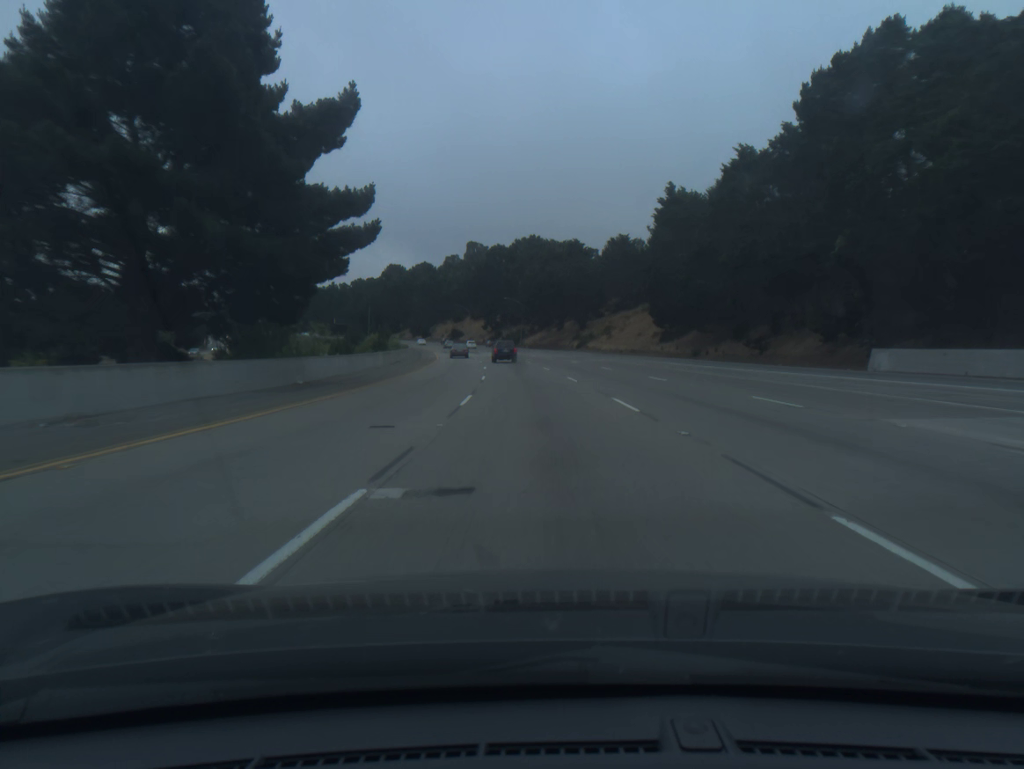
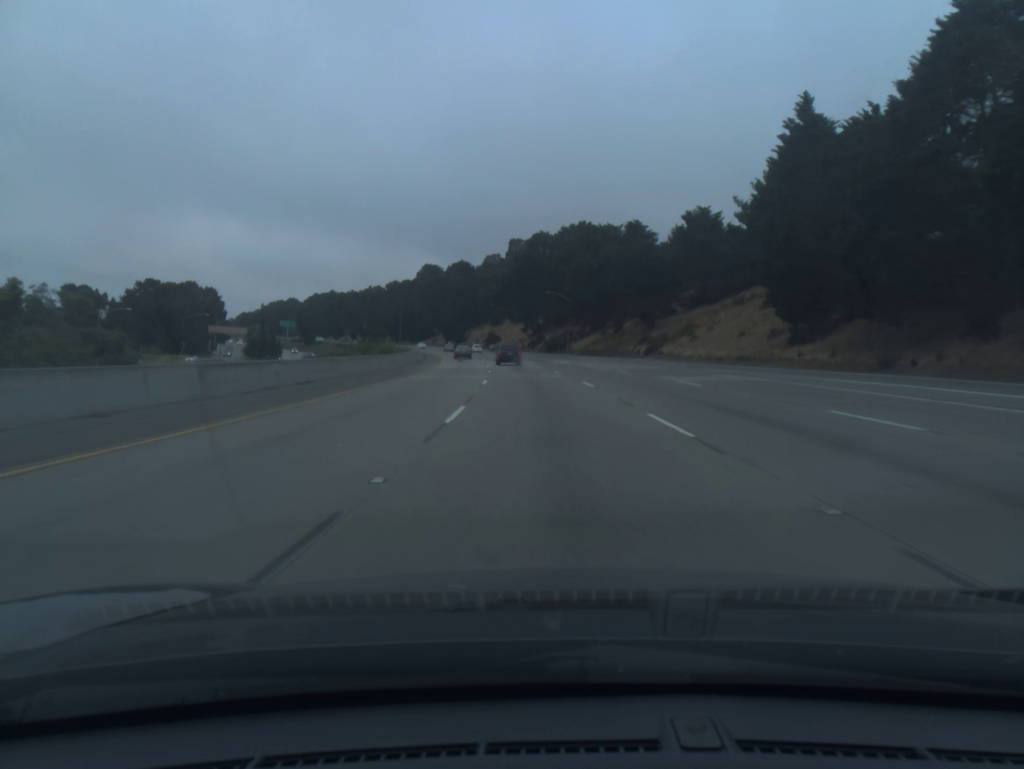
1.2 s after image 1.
(-1.0, +33.8) m; -3°
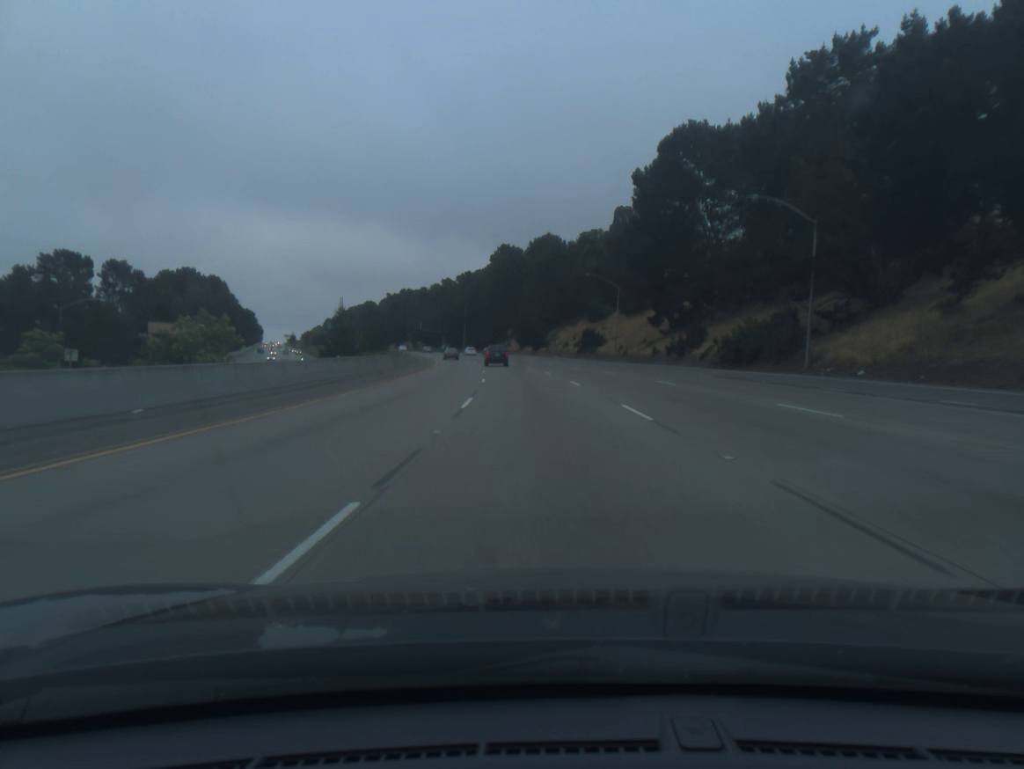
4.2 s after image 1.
(-5.4, +83.7) m; -7°
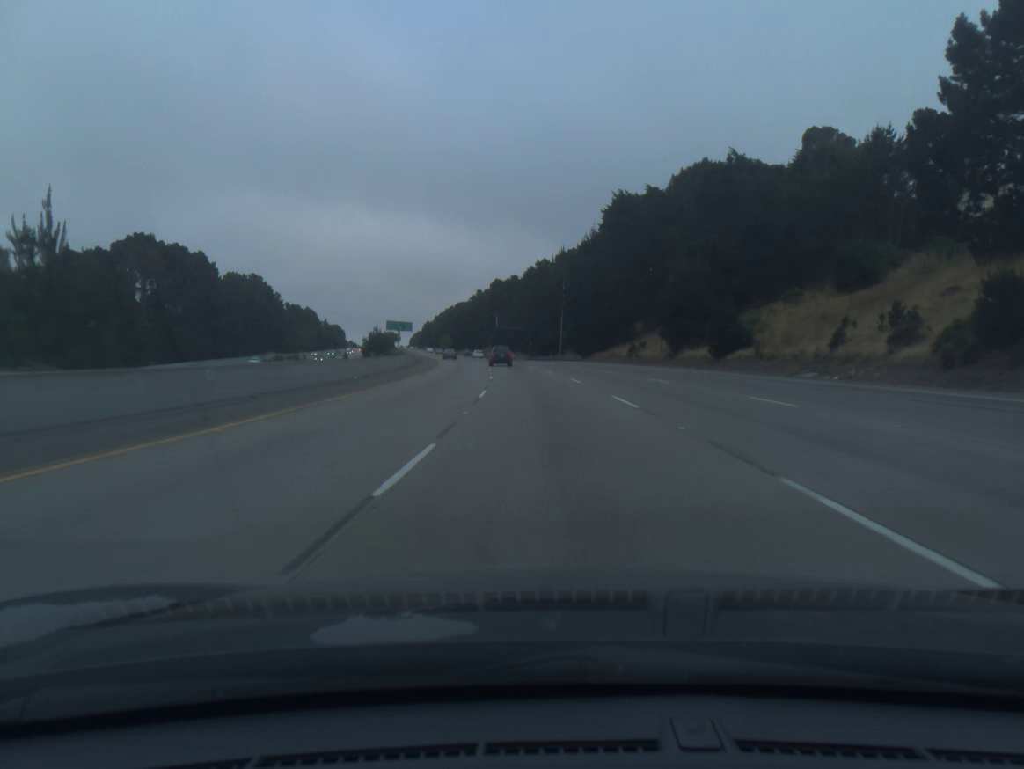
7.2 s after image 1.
(-6.0, +83.5) m; -8°
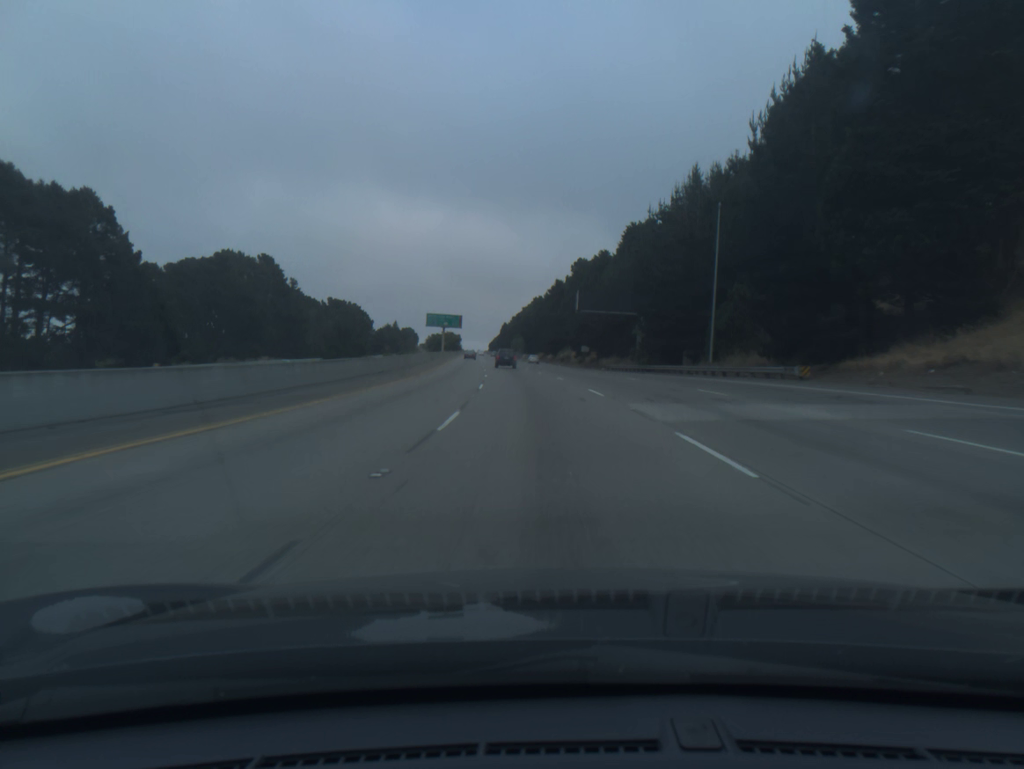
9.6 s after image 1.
(-3.3, +67.5) m; -6°
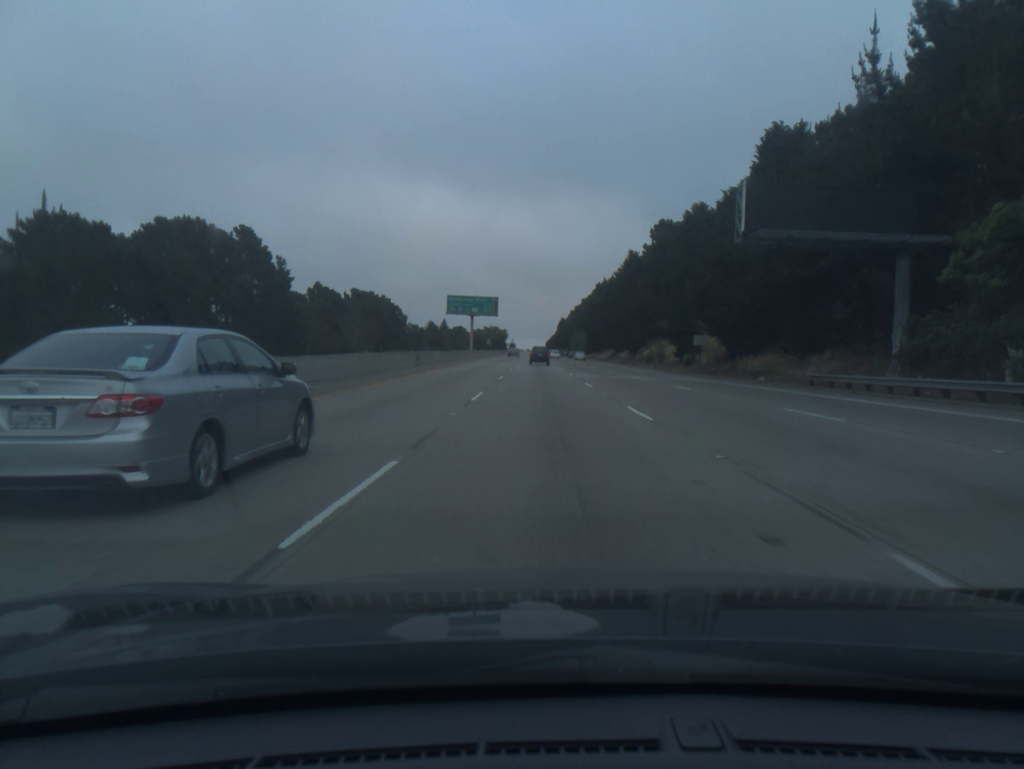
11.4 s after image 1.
(-2.1, +51.3) m; -4°
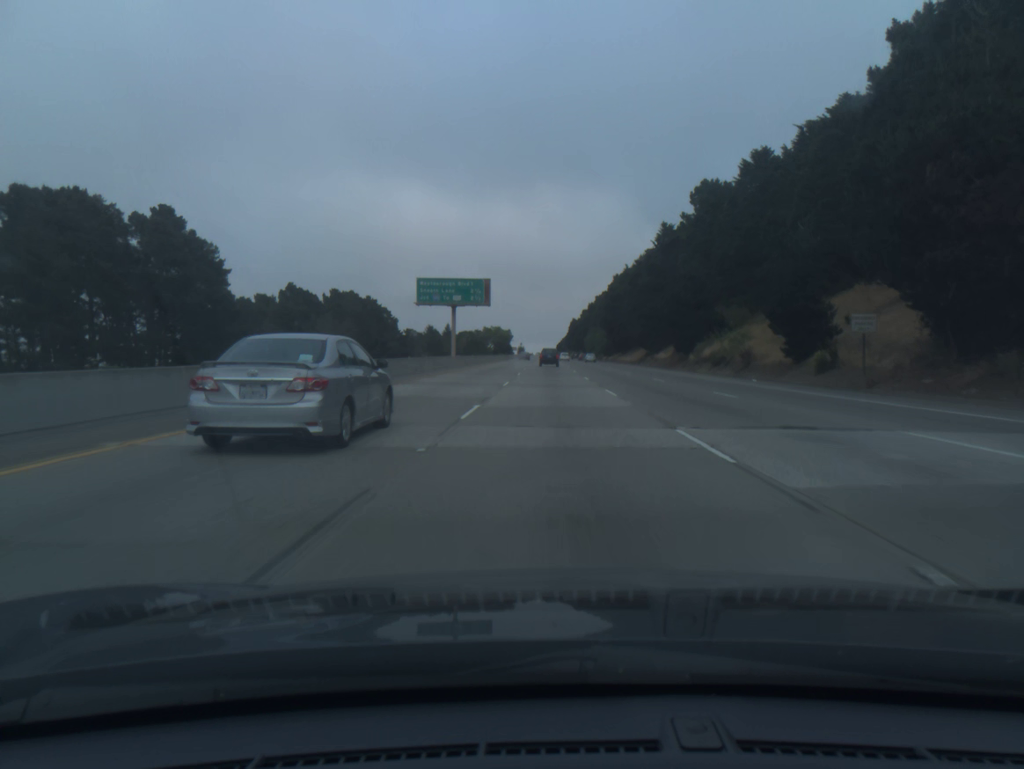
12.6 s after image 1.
(-0.3, +34.5) m; -1°
